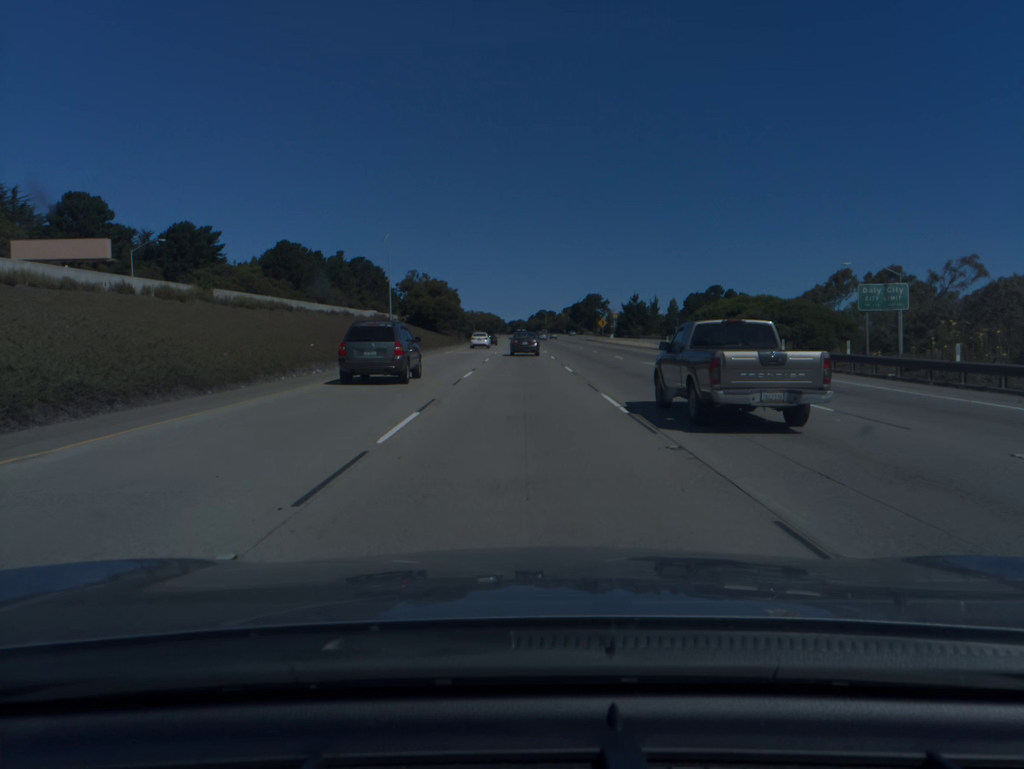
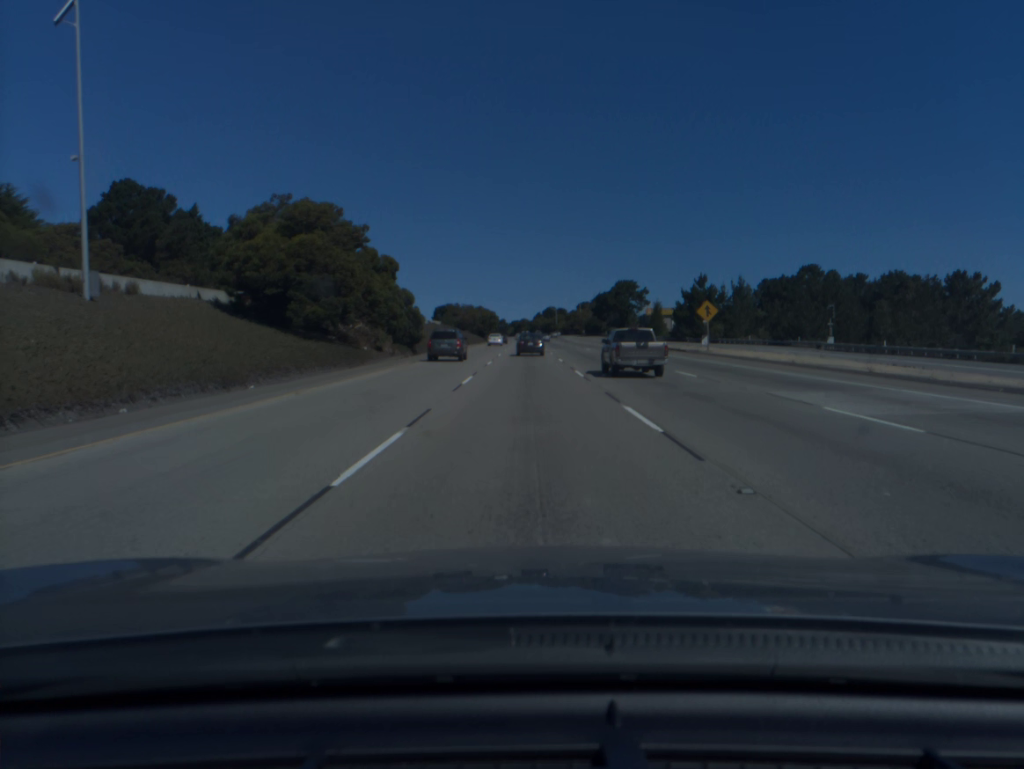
(-0.3, +76.0) m; 0°
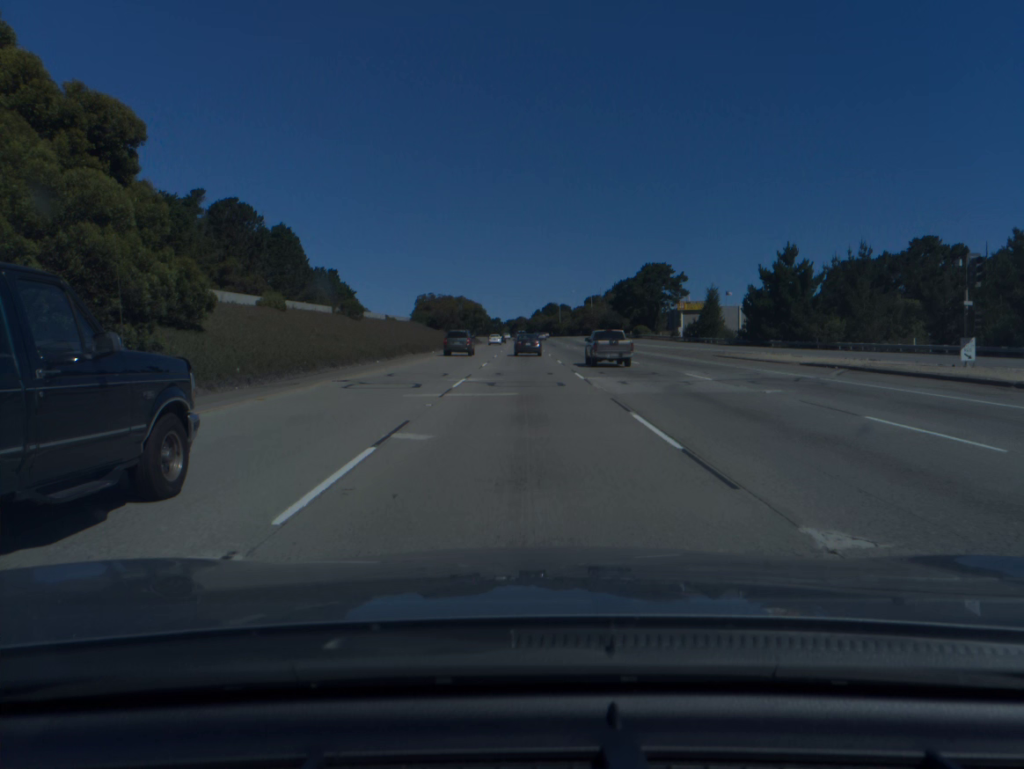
(+0.1, +45.7) m; 0°
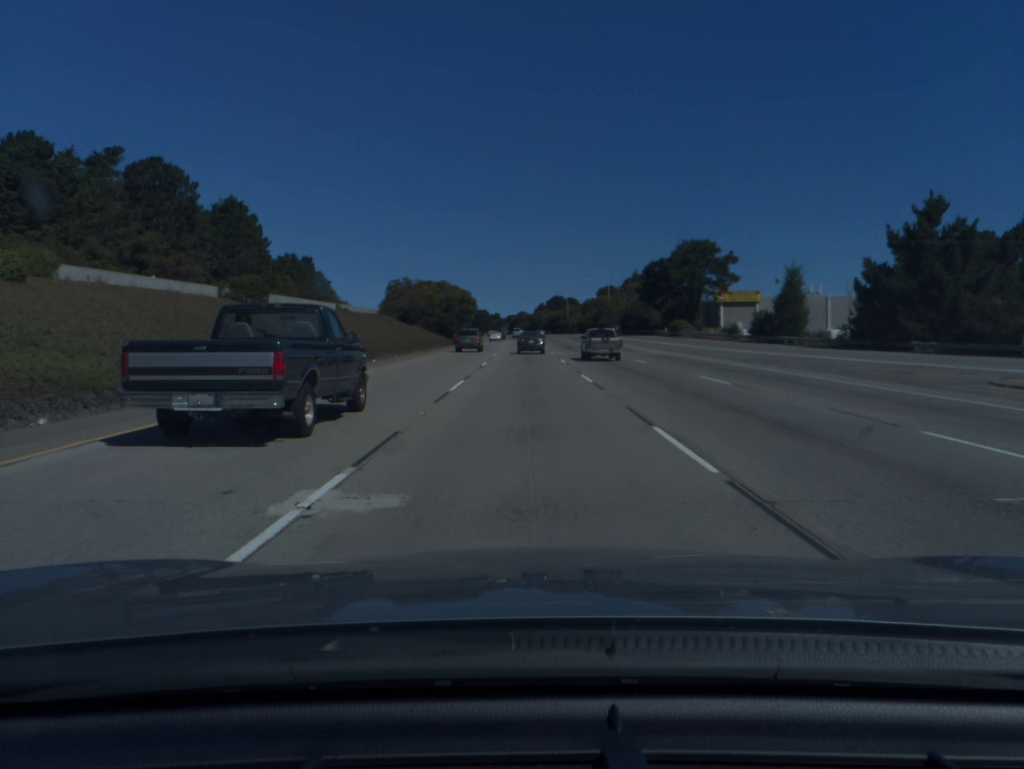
(-0.1, +30.7) m; 0°
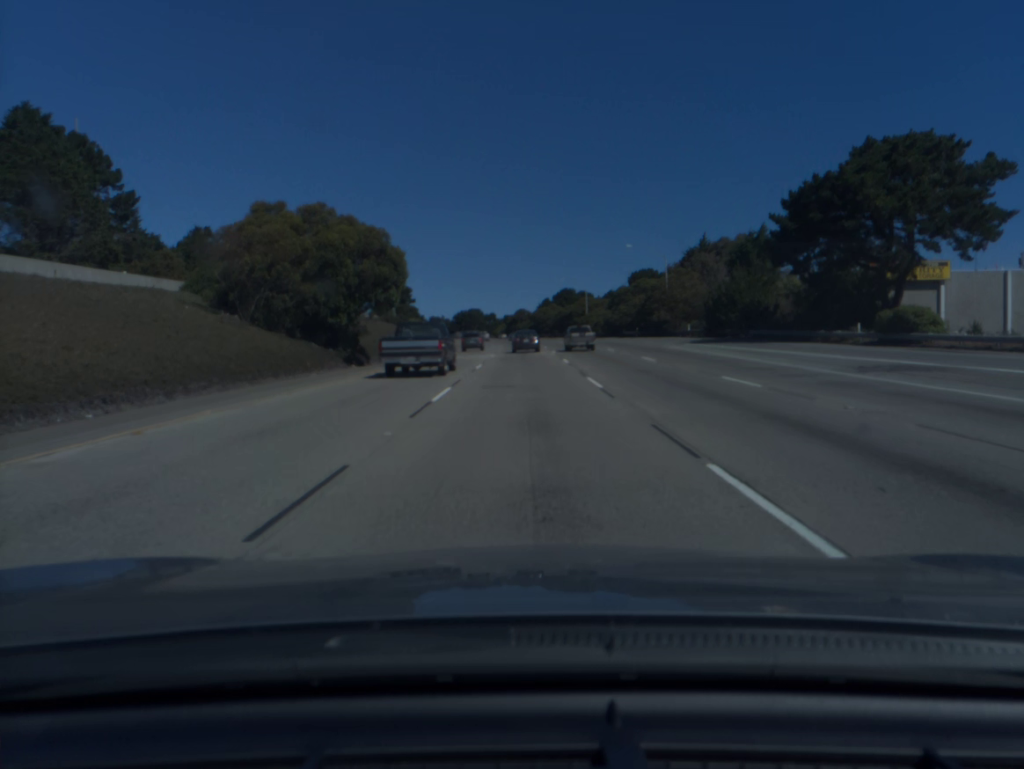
(+0.1, +61.9) m; 0°
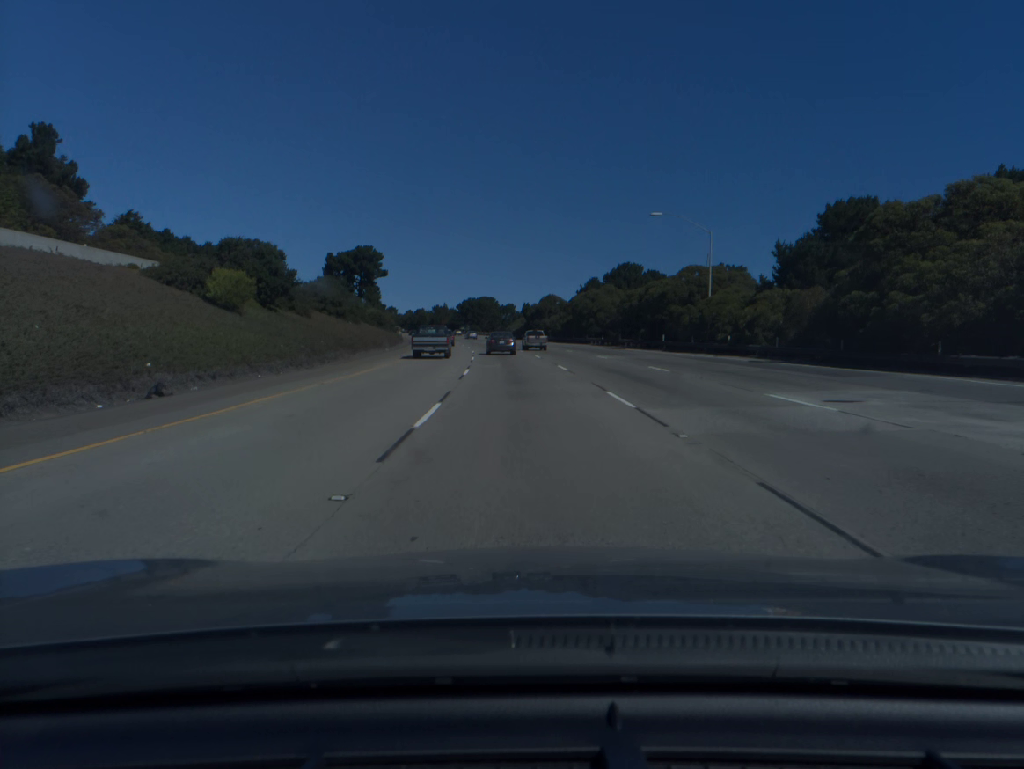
(-0.6, +77.0) m; -2°
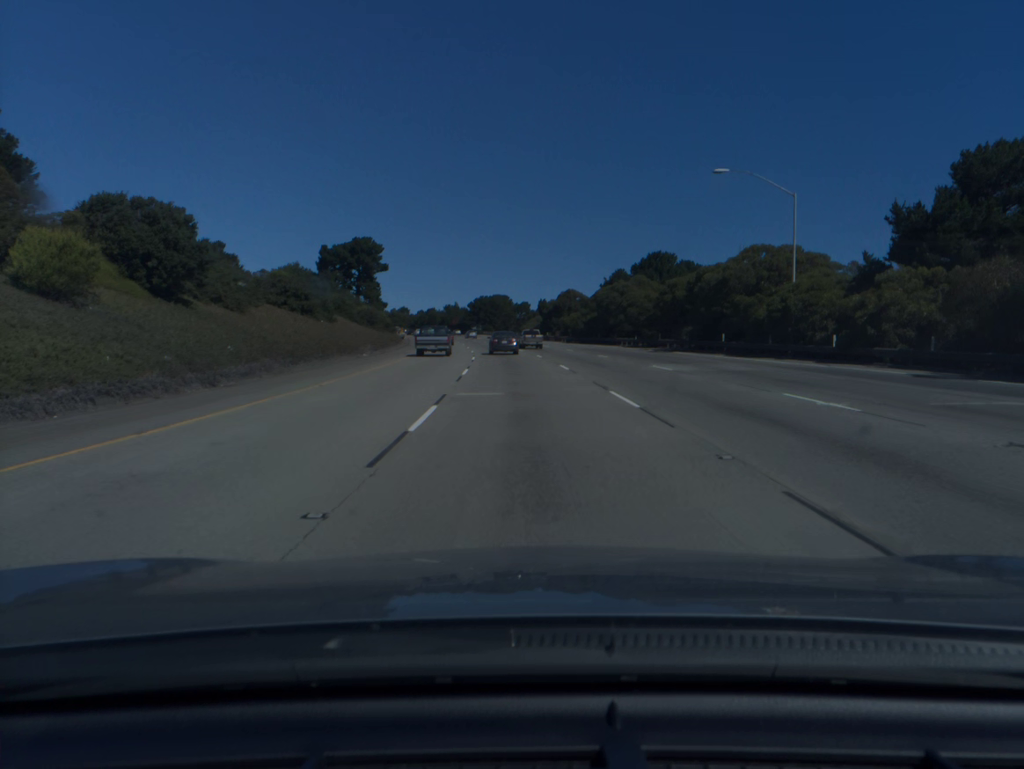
(-0.1, +15.4) m; -1°
